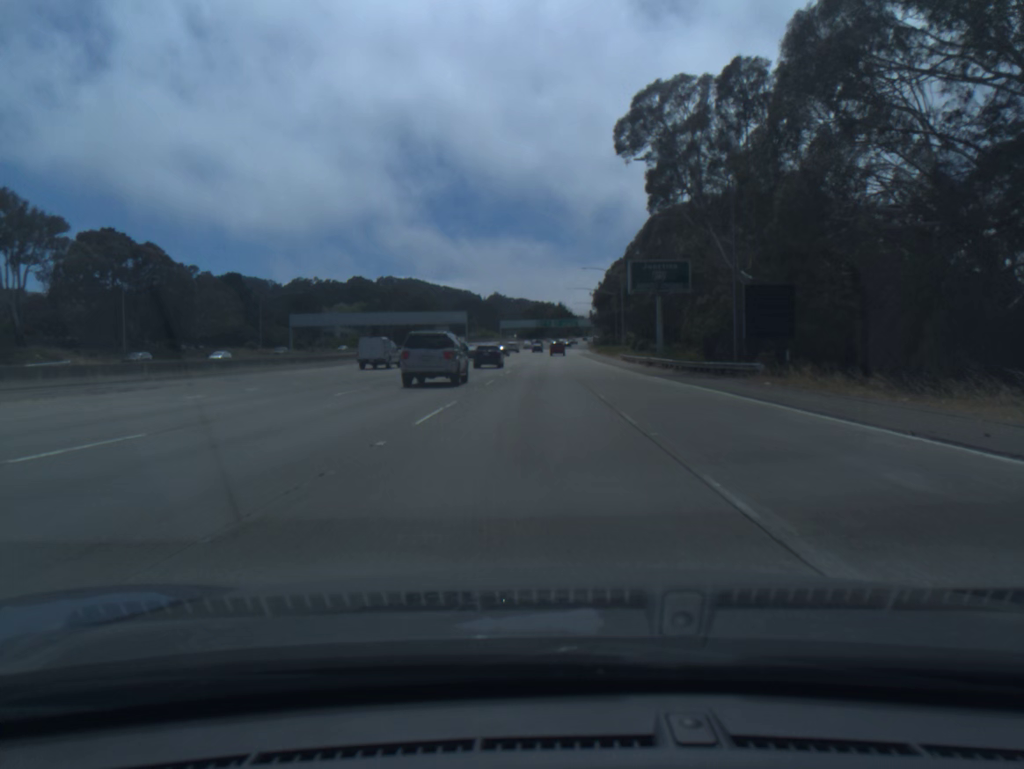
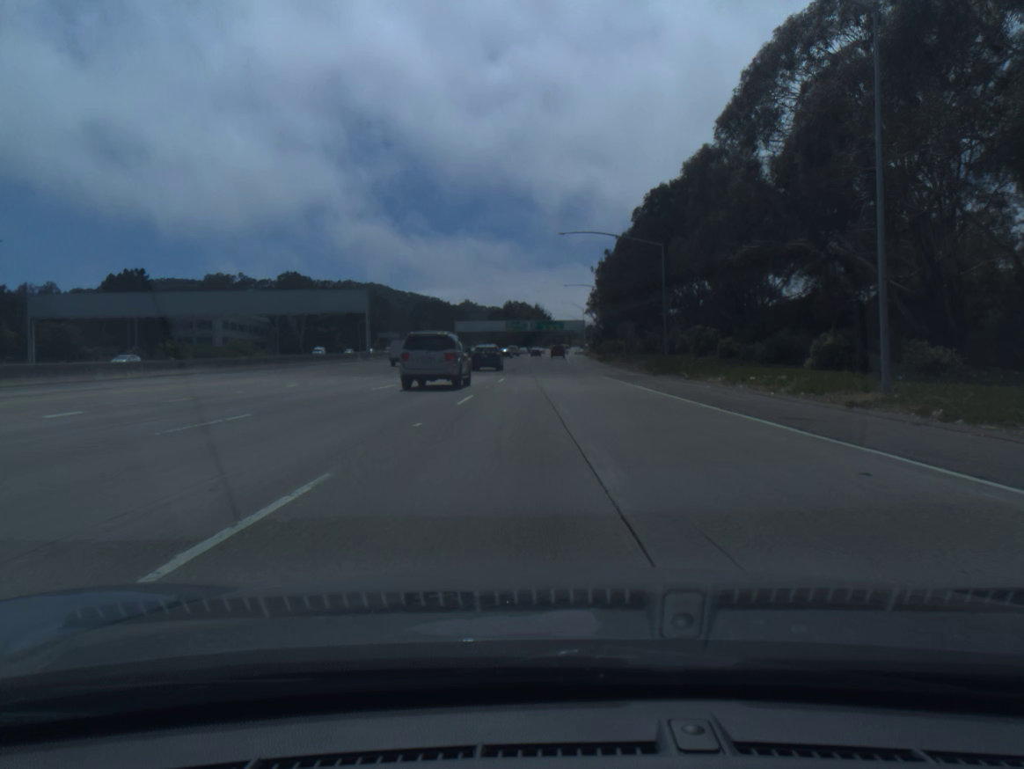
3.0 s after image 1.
(+1.0, +83.9) m; +2°
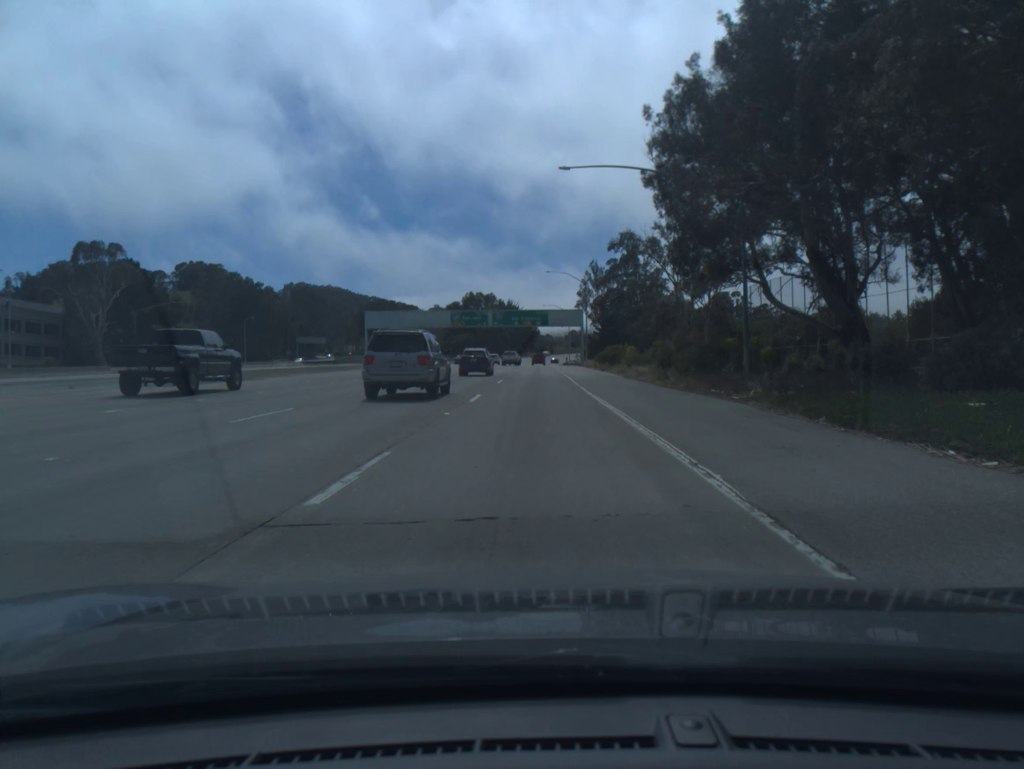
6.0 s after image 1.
(+1.6, +84.3) m; +2°
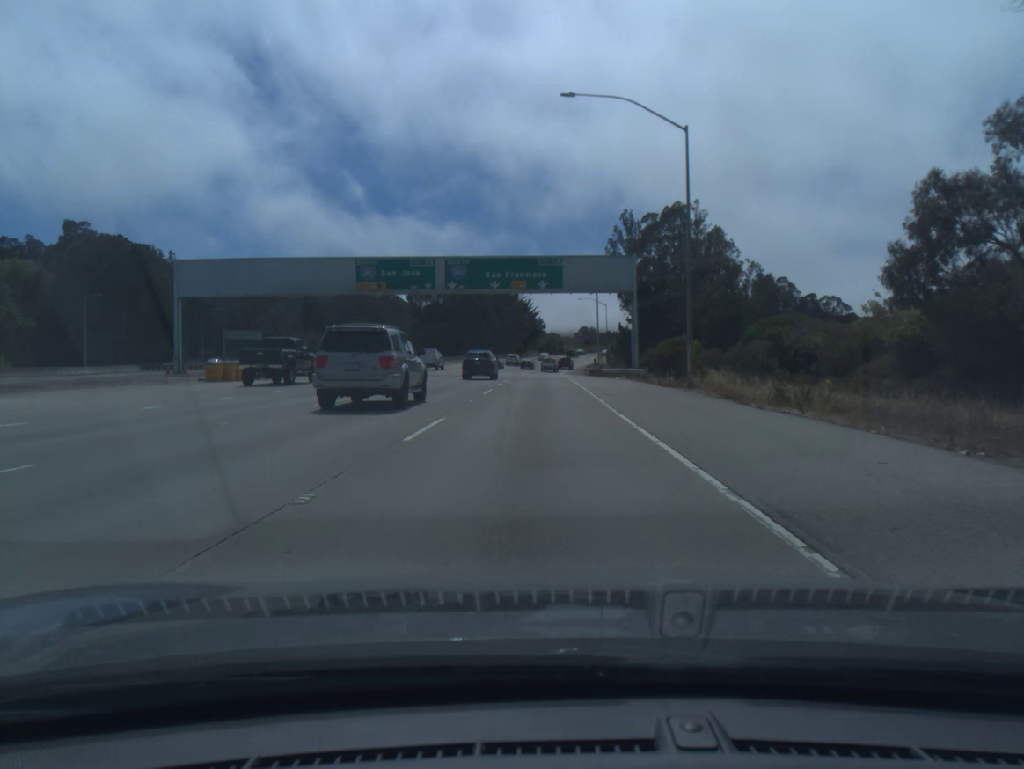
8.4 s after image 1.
(-0.1, +67.4) m; 0°
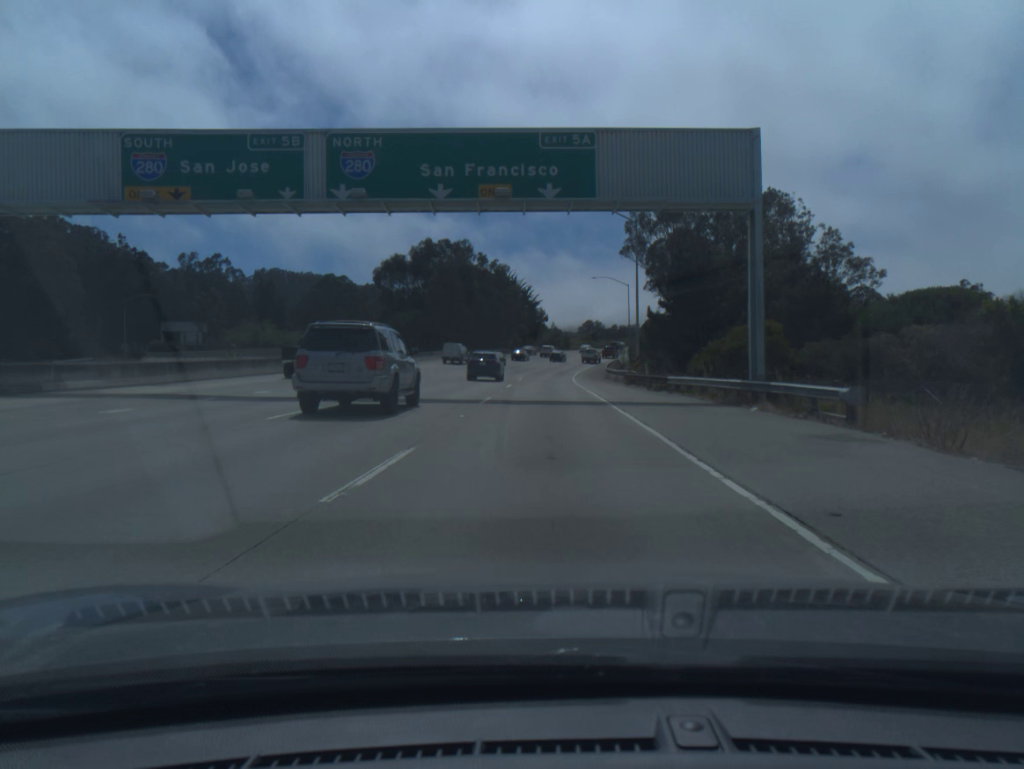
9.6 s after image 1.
(-0.1, +33.8) m; 0°
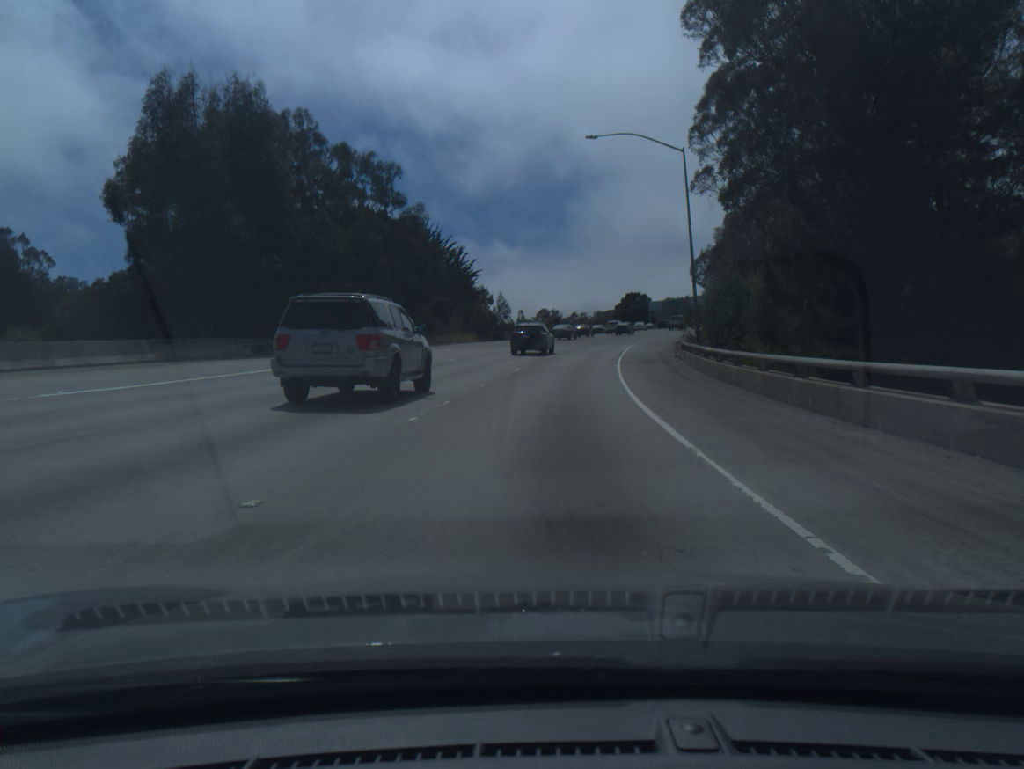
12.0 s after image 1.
(+1.2, +67.9) m; +3°
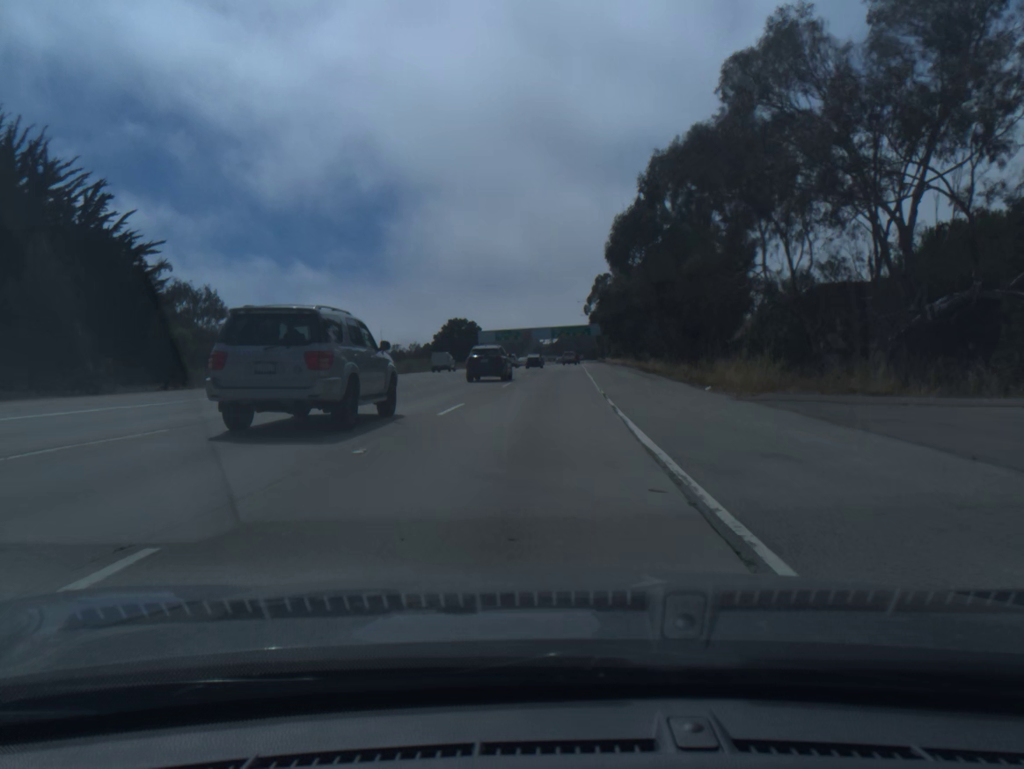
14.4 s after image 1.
(+7.3, +66.6) m; +13°
